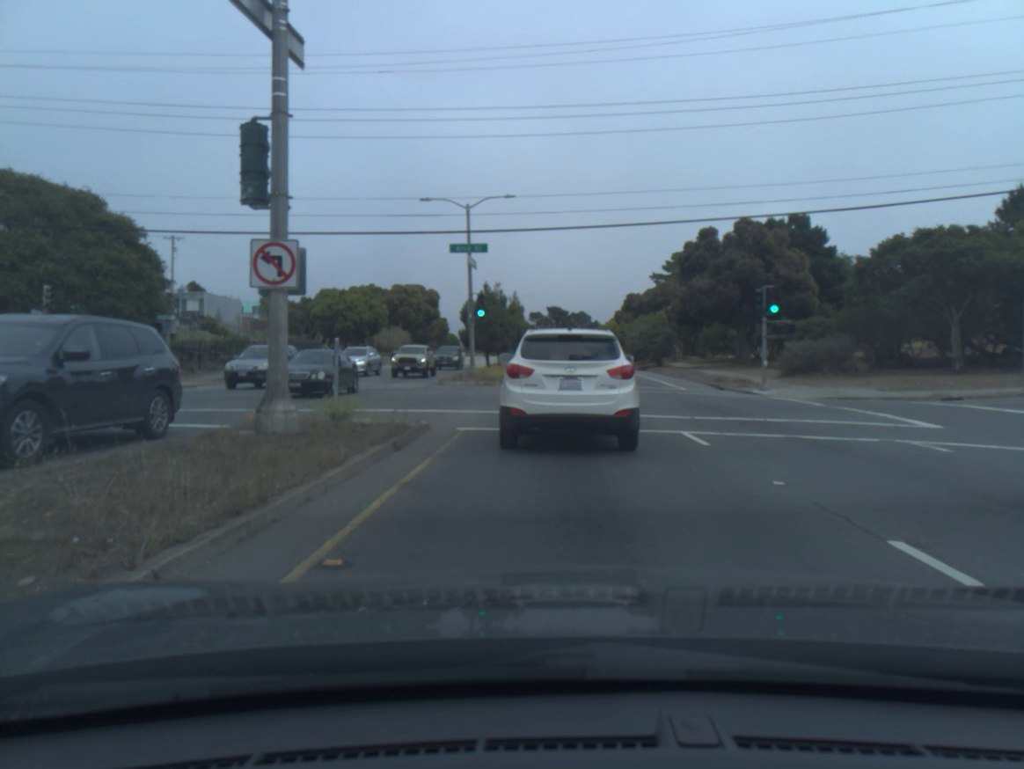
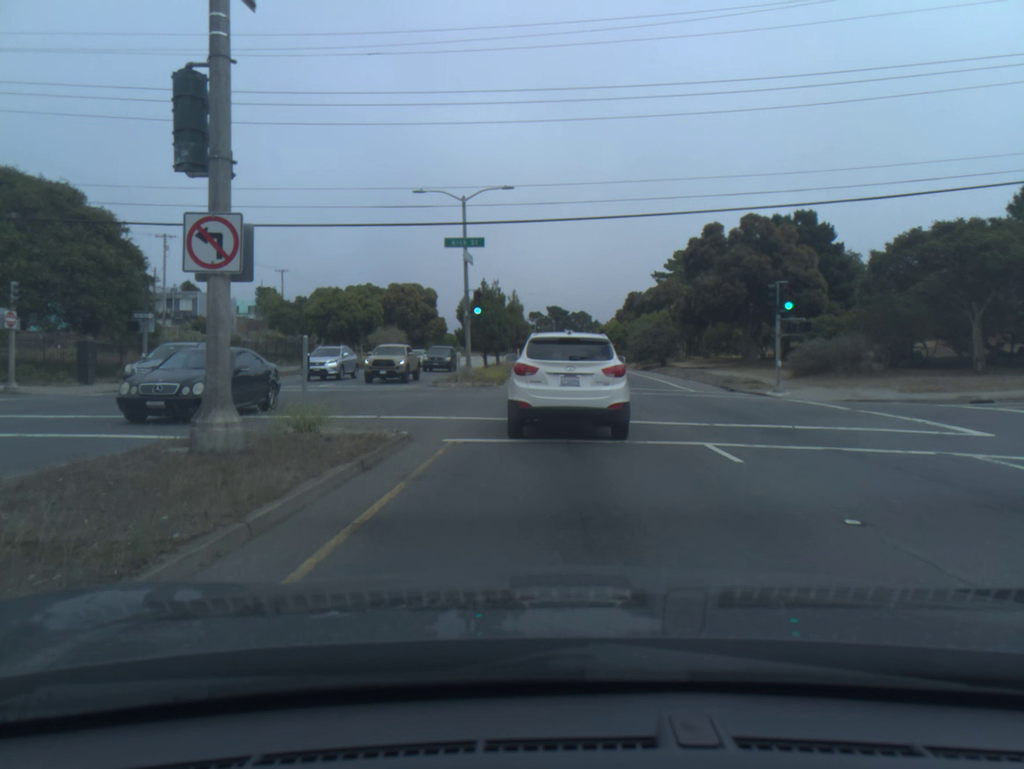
(0.0, +1.8) m; 0°
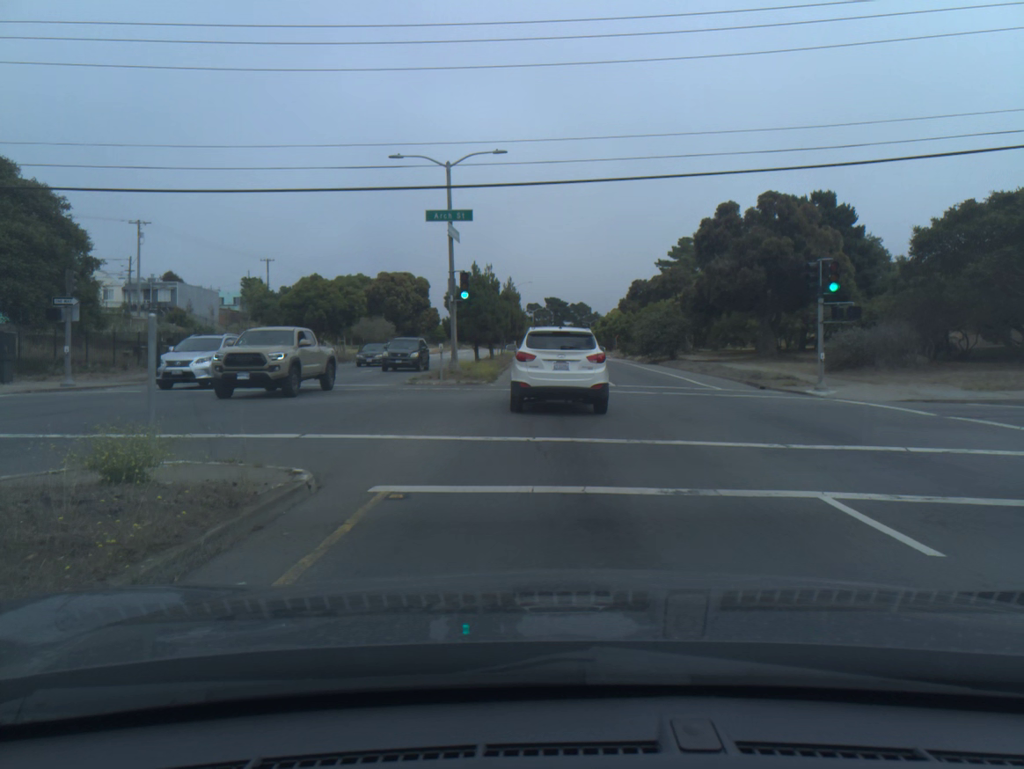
(0.0, +4.7) m; 0°
